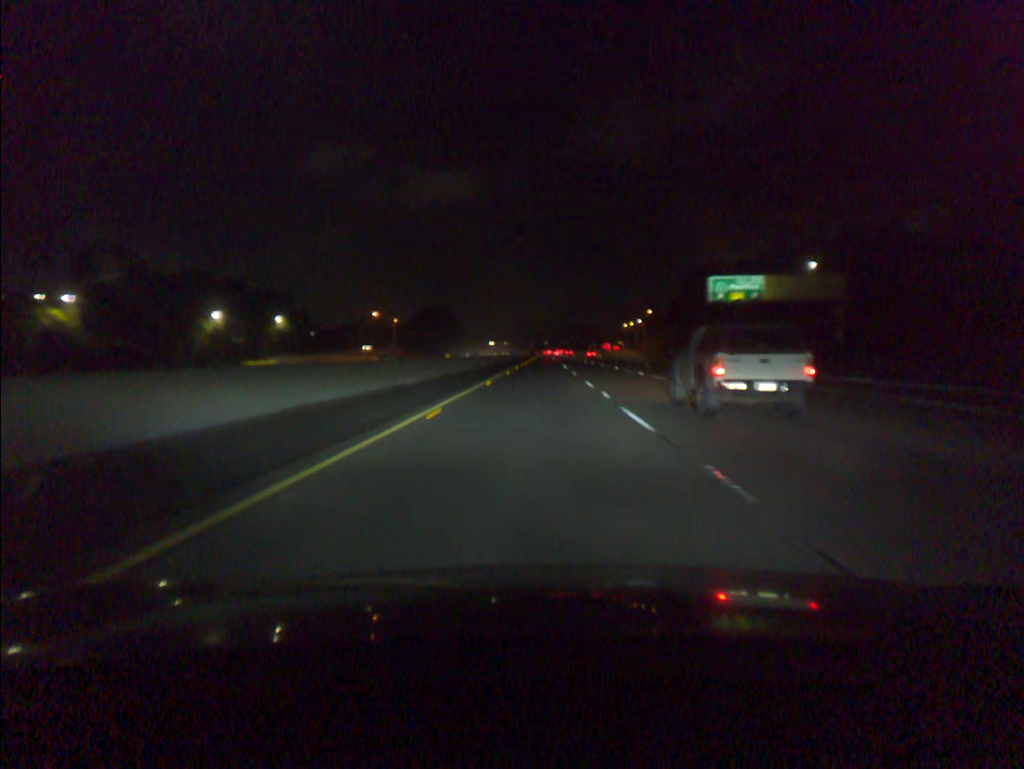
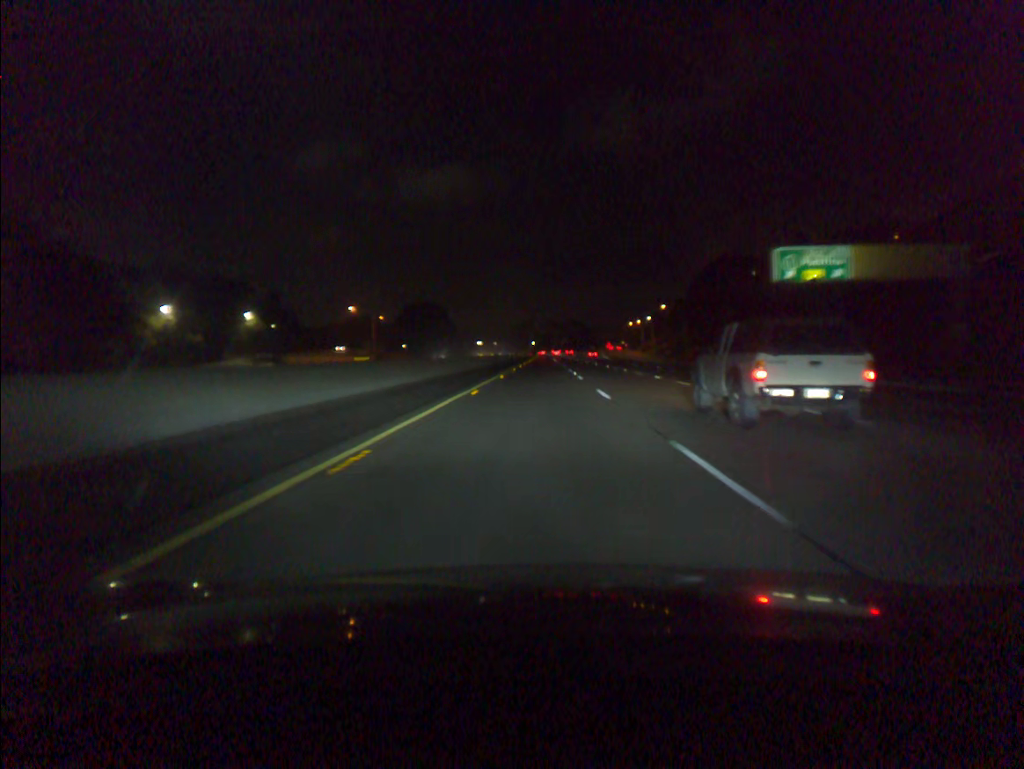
(0.0, +21.0) m; 0°
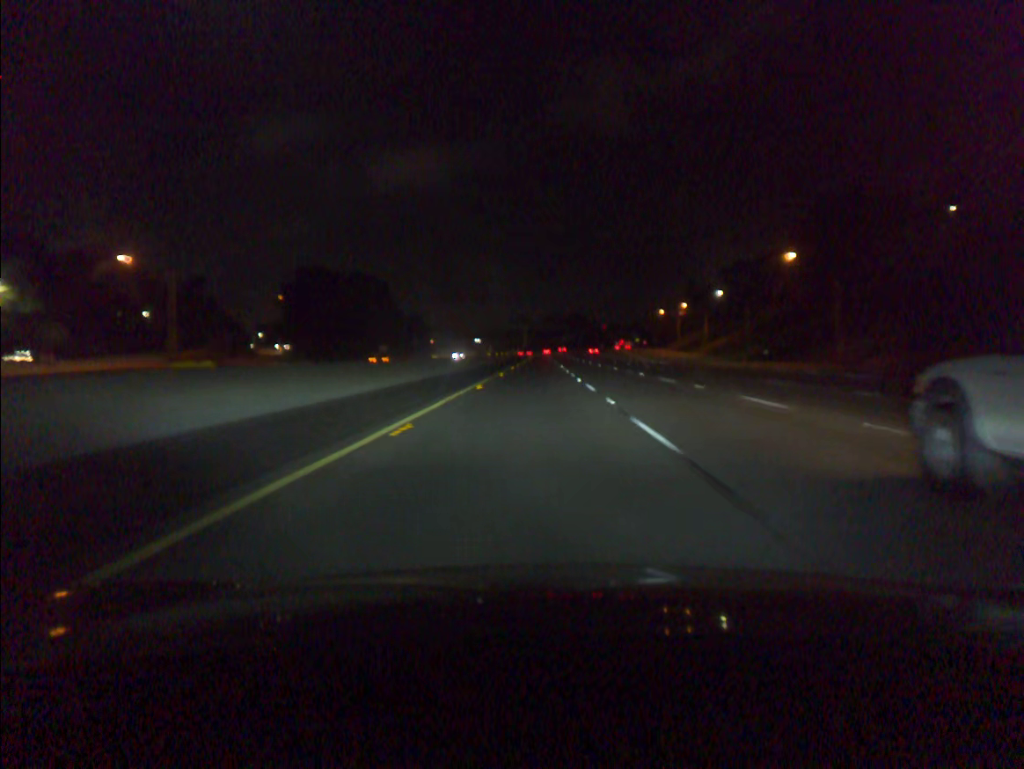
(+0.2, +83.9) m; 0°
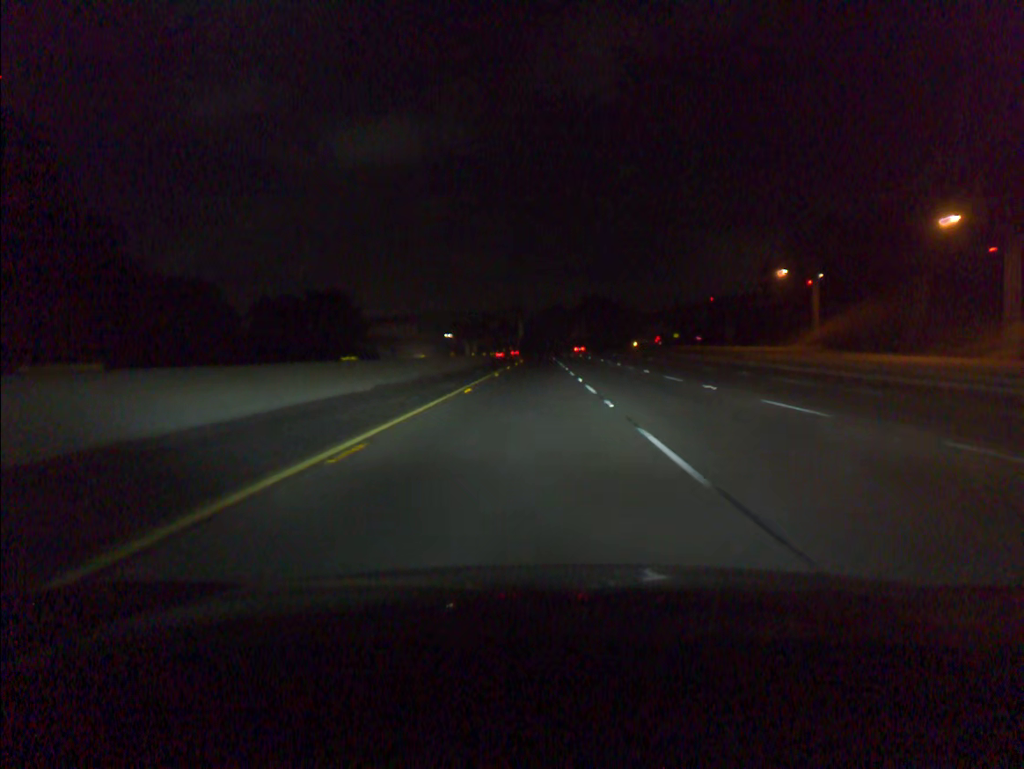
(-0.1, +104.5) m; 0°
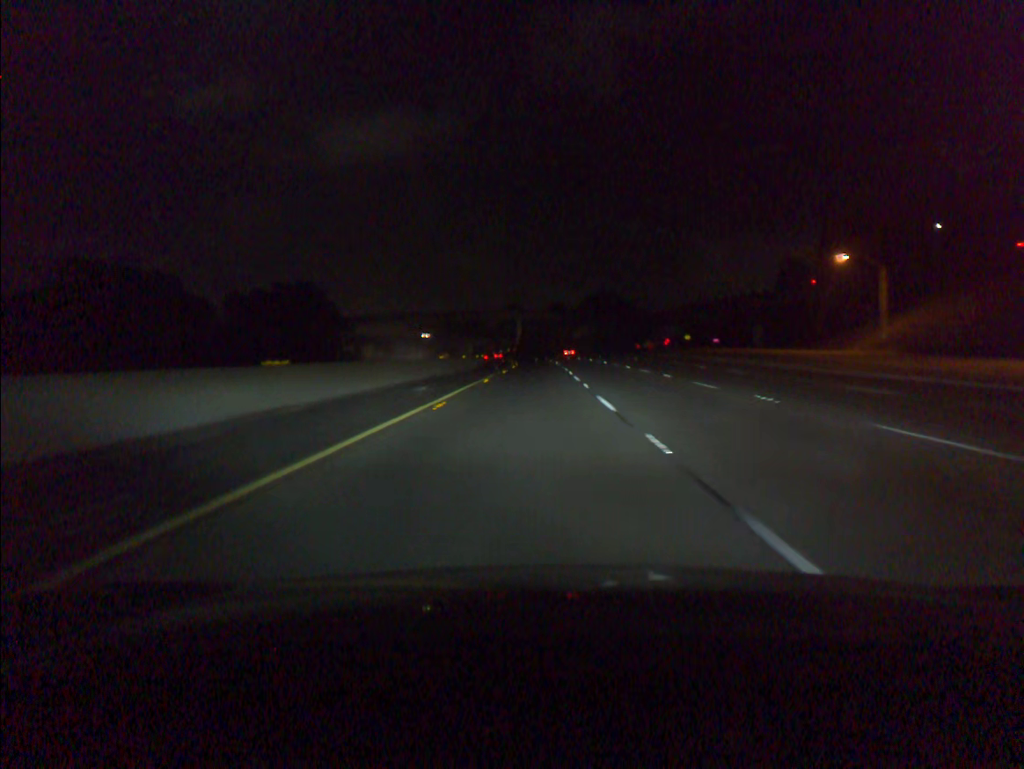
(0.0, +20.8) m; 0°
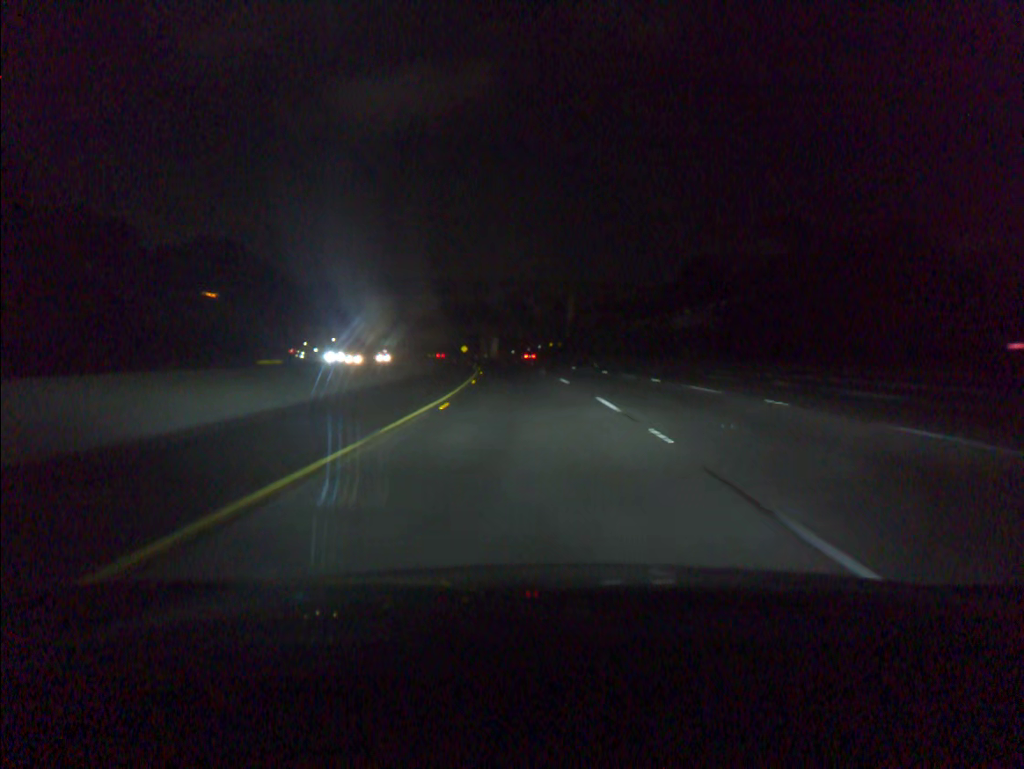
(-1.8, +102.1) m; -4°
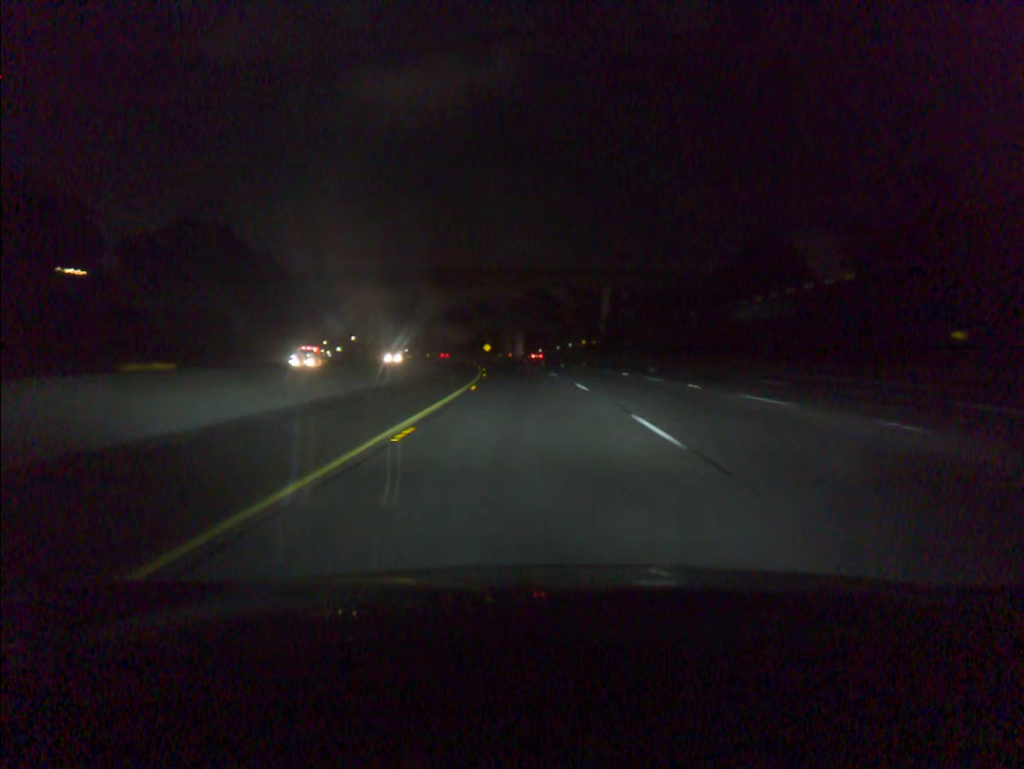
(-0.4, +20.2) m; -2°
